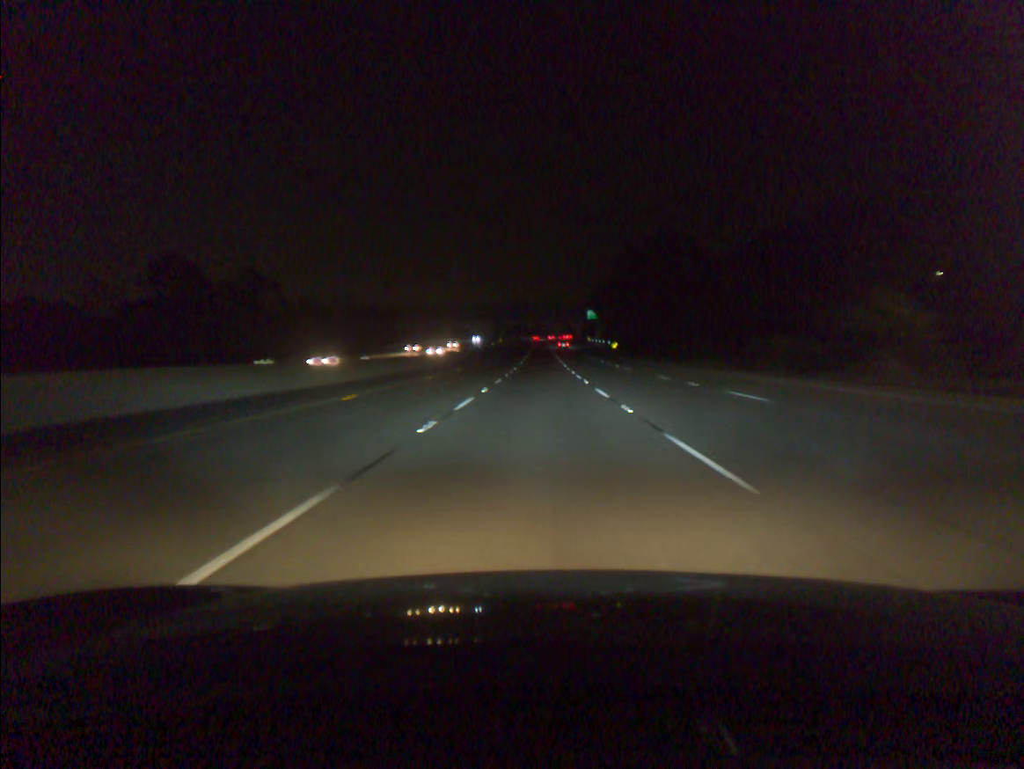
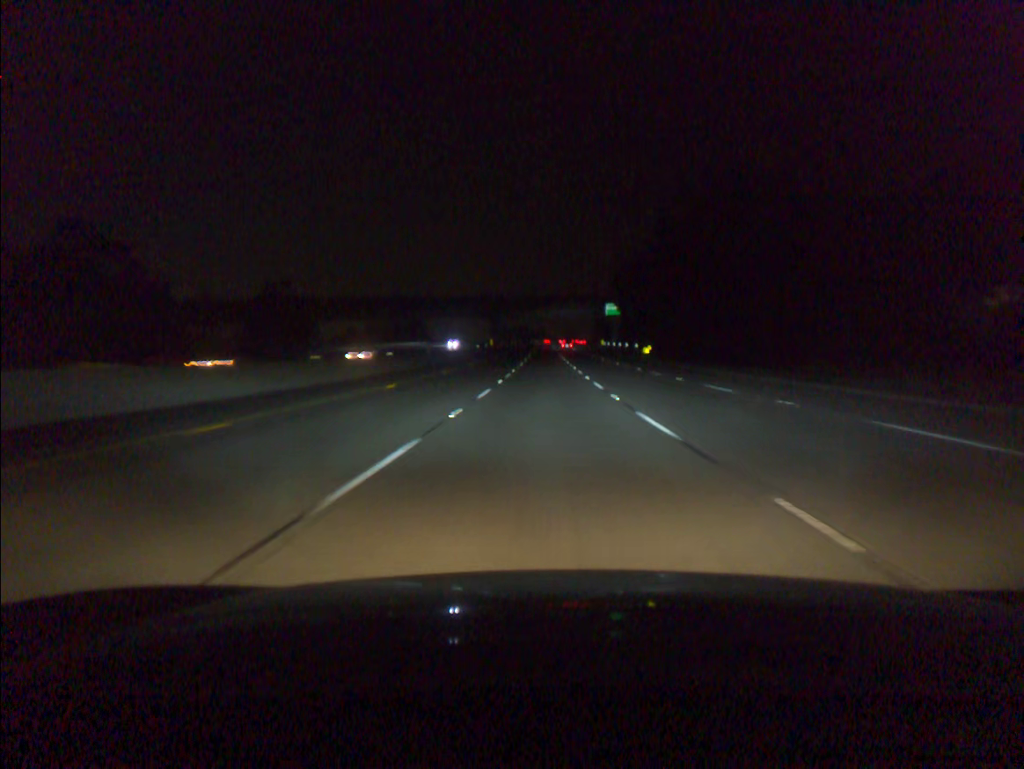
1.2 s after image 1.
(-0.1, +38.8) m; 0°
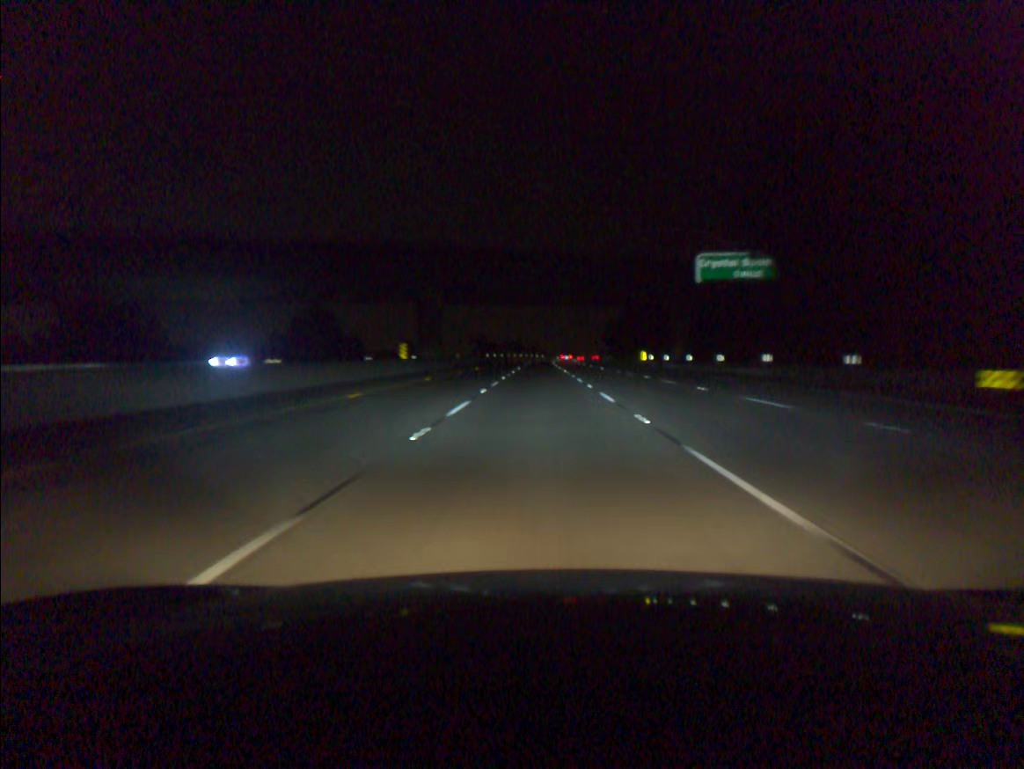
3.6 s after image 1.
(+0.3, +77.2) m; 0°
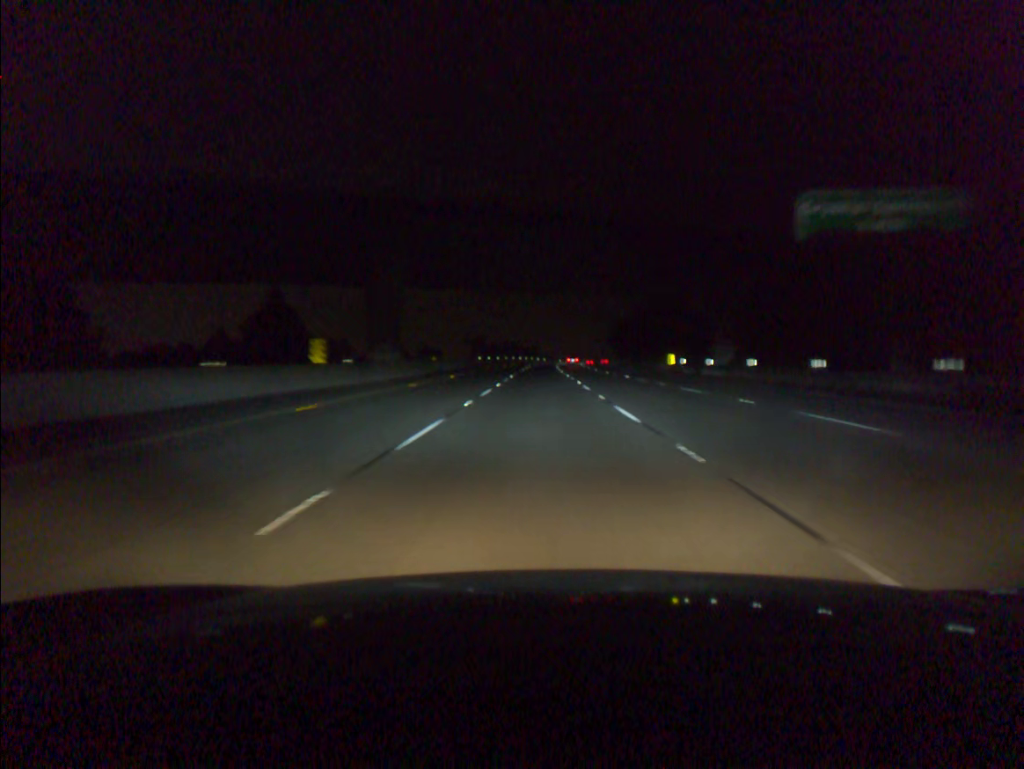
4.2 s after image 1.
(0.0, +19.2) m; 0°
